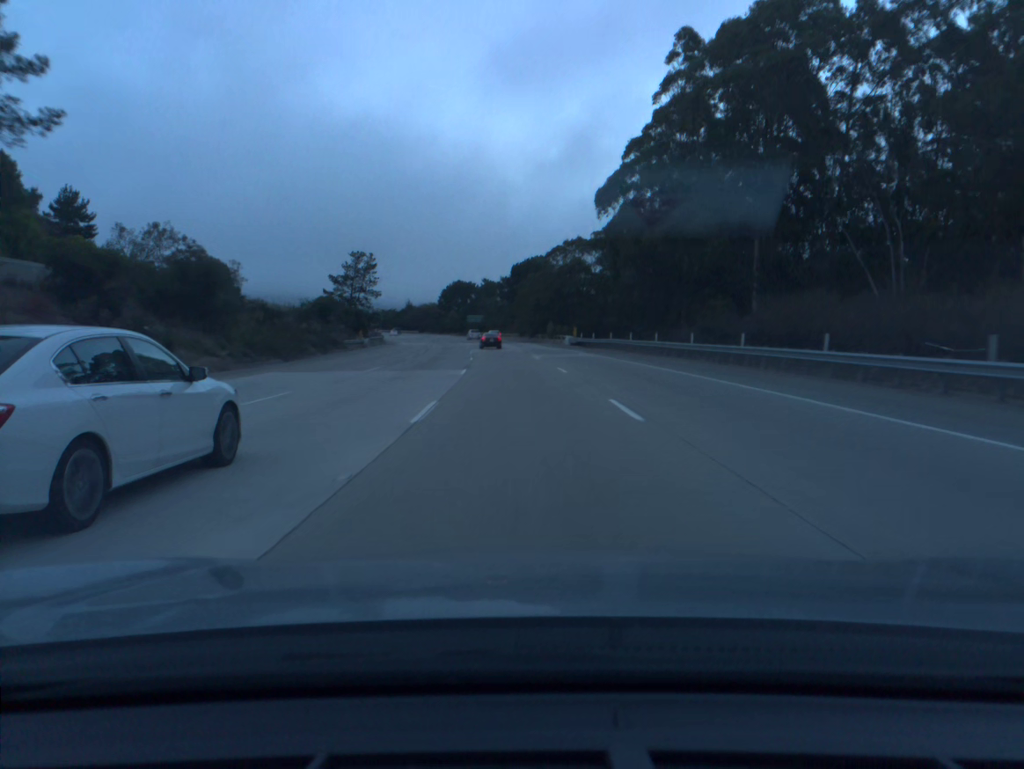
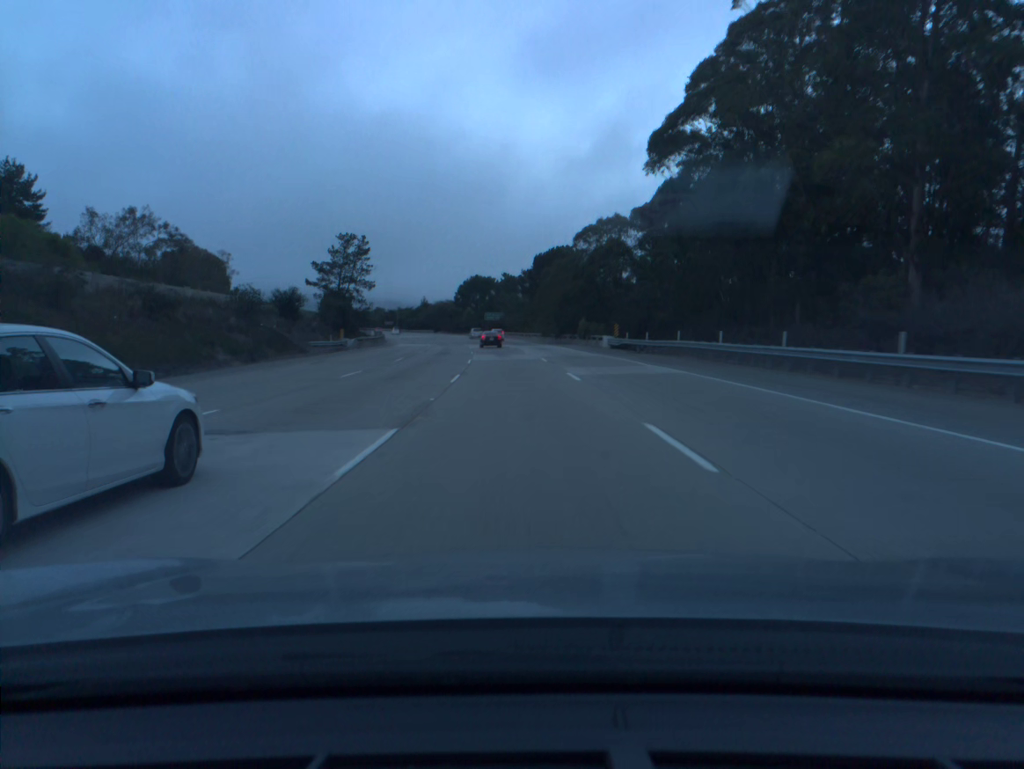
(-0.2, +19.3) m; -1°
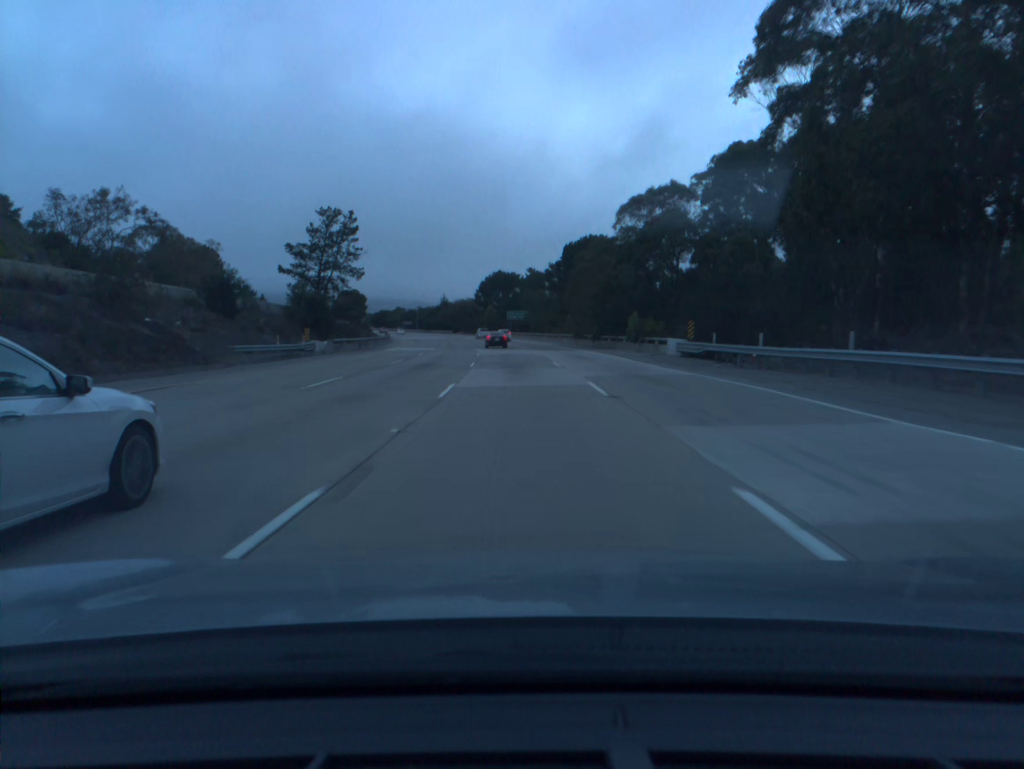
(-0.3, +19.3) m; -2°
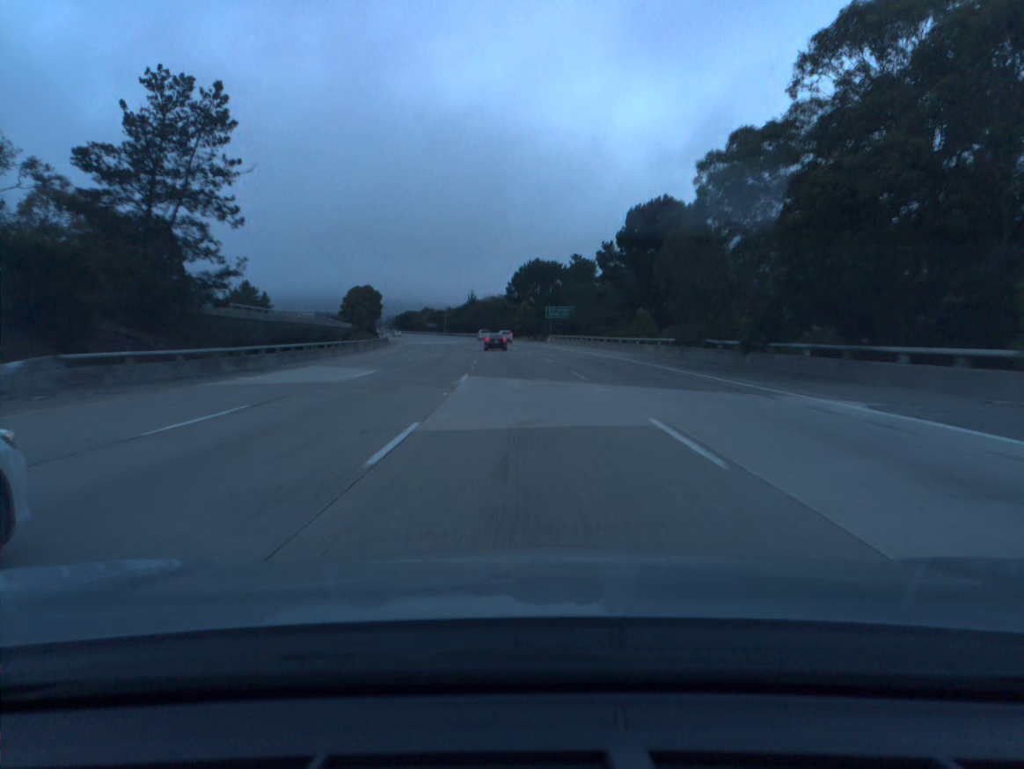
(-1.1, +38.5) m; -3°
